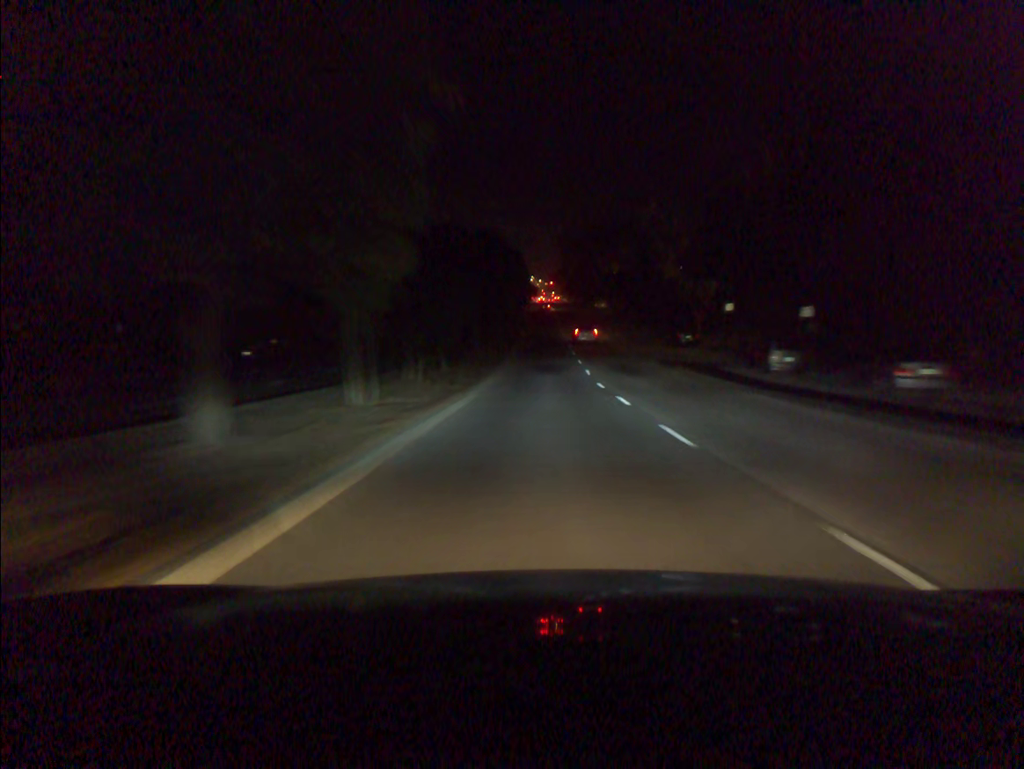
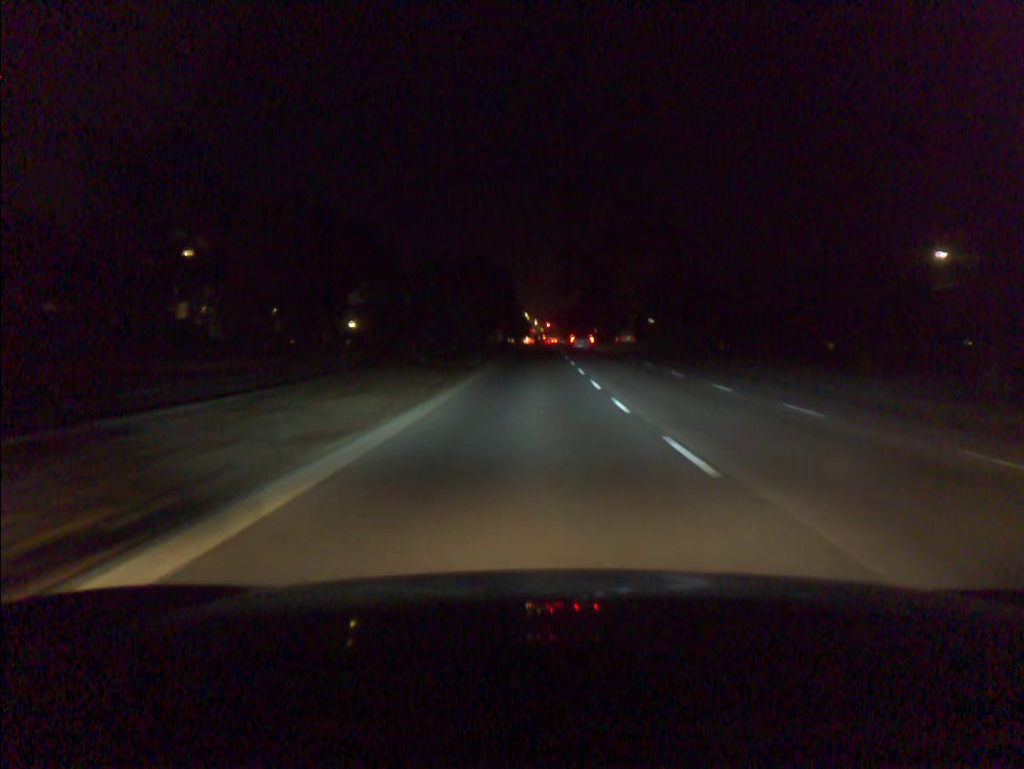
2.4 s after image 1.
(+0.2, +45.7) m; 0°
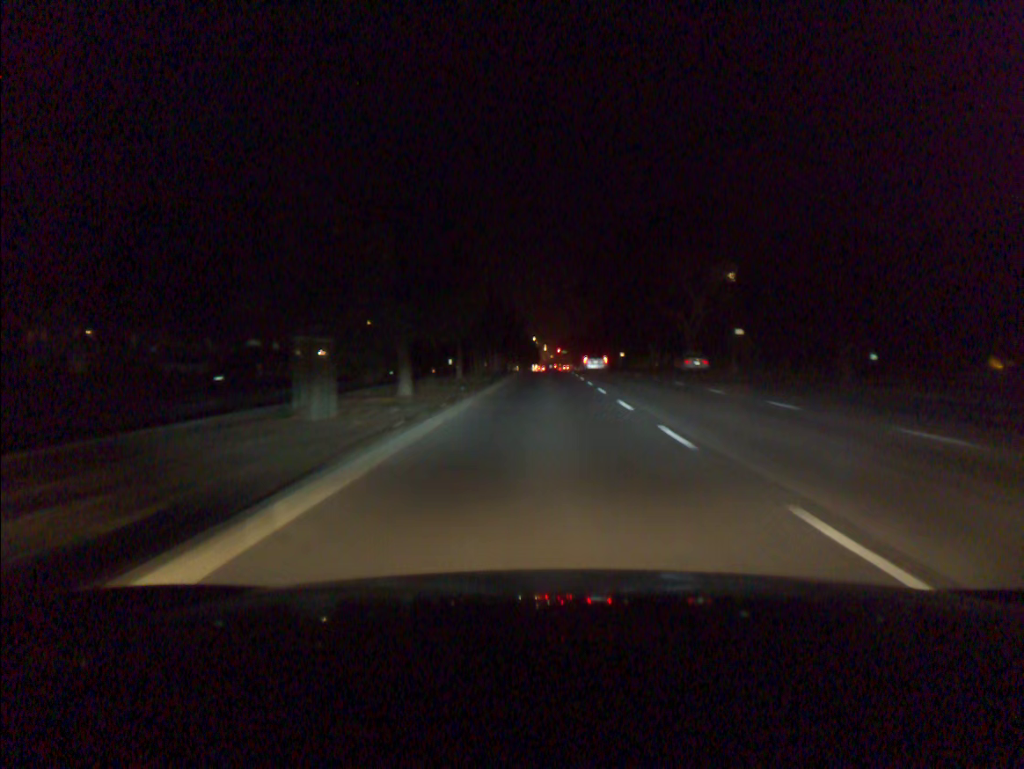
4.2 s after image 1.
(-0.2, +33.3) m; -1°
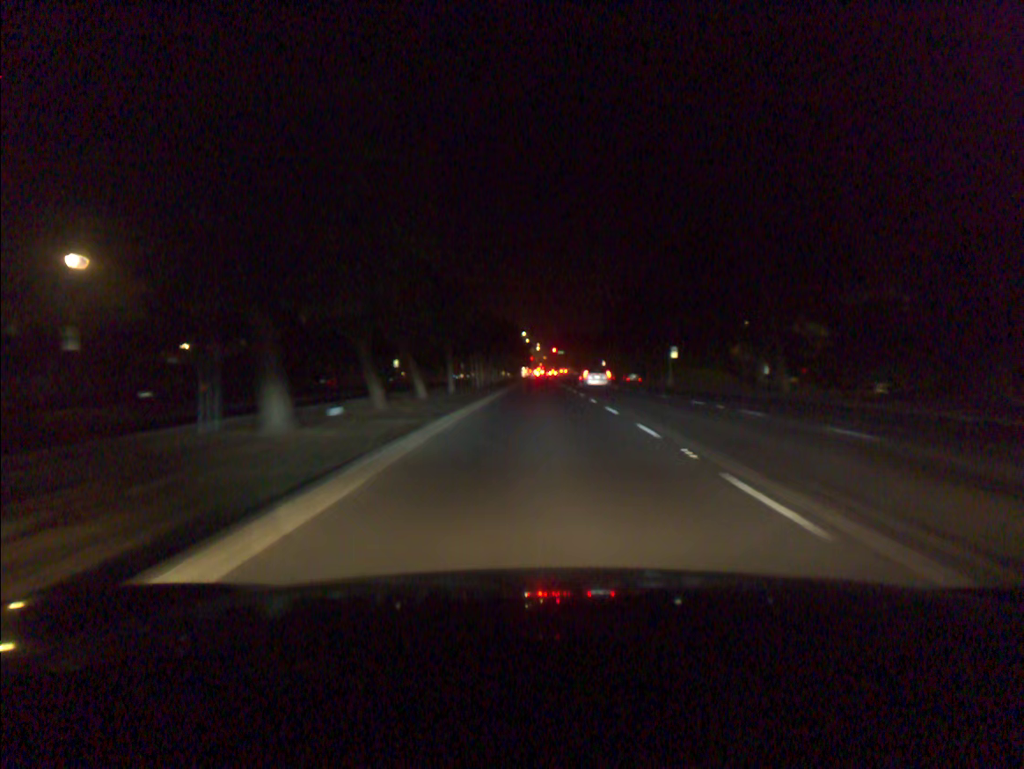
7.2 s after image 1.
(+0.3, +55.2) m; +1°
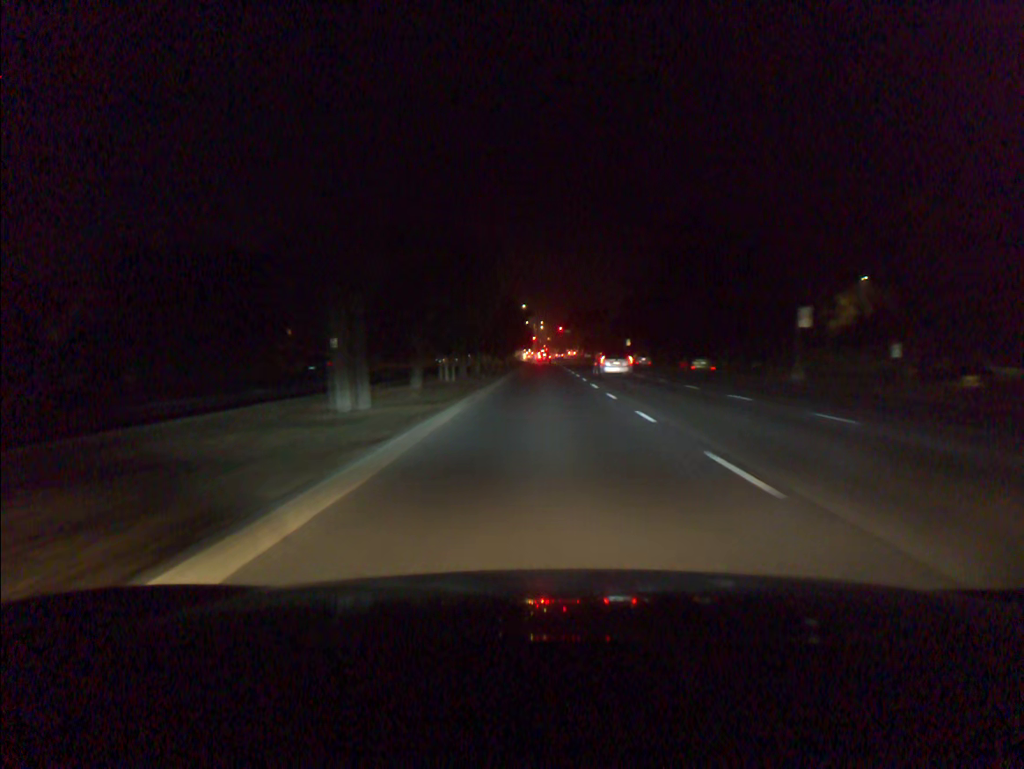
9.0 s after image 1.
(-0.1, +34.4) m; 0°
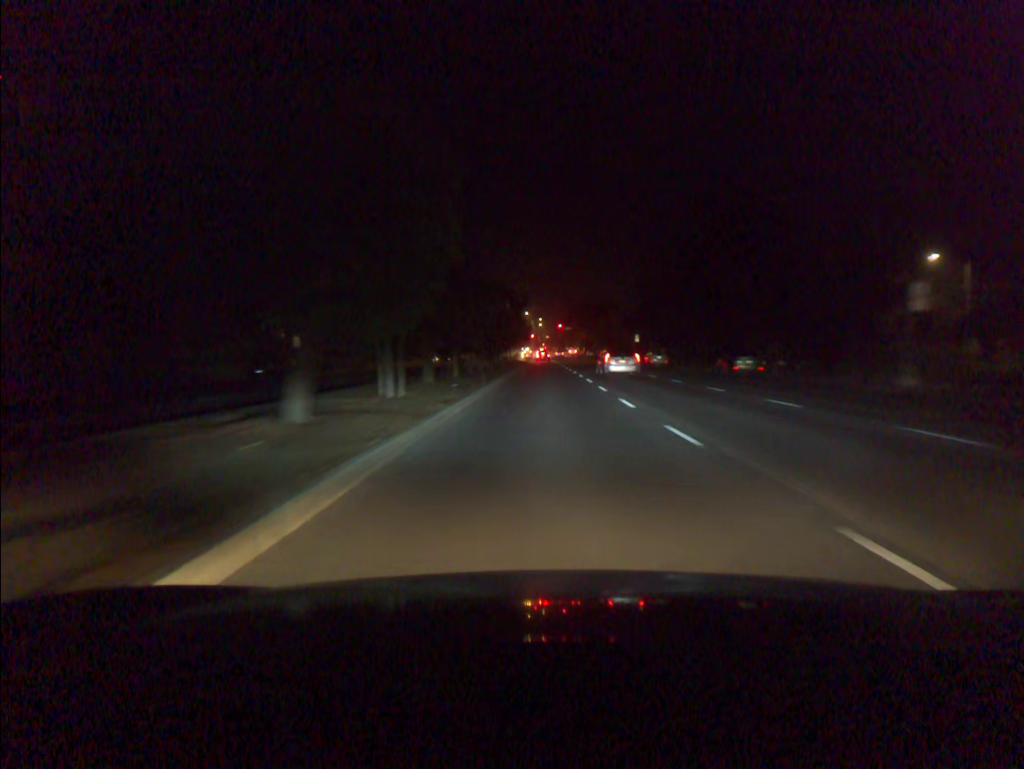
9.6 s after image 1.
(0.0, +11.4) m; 0°
